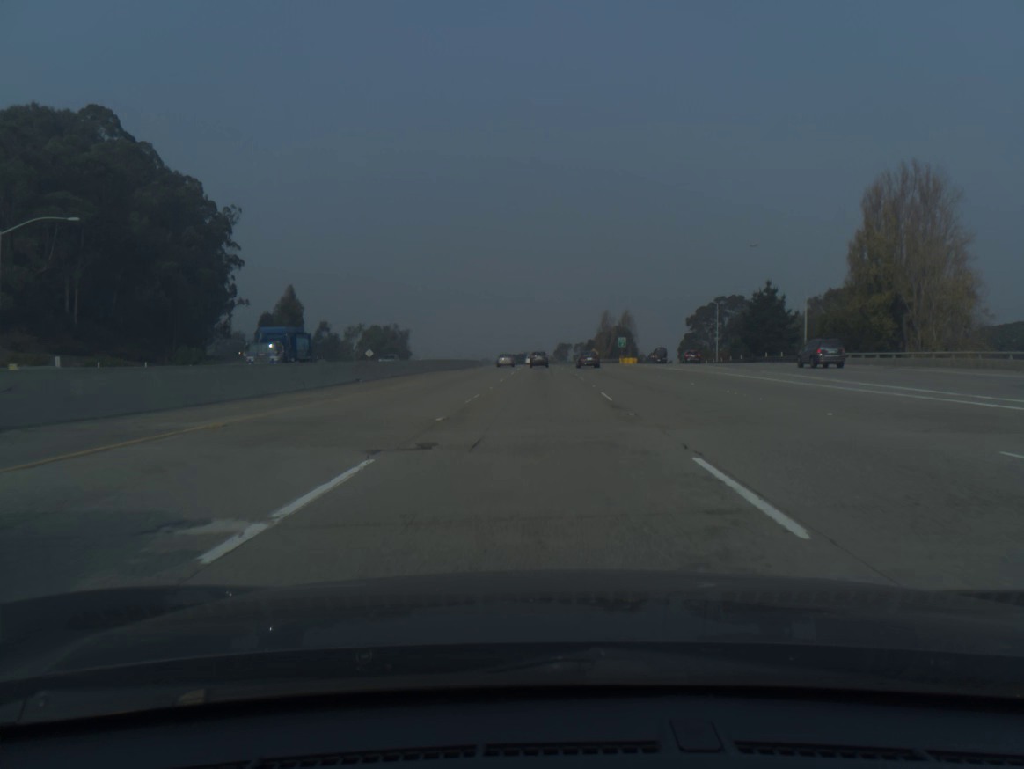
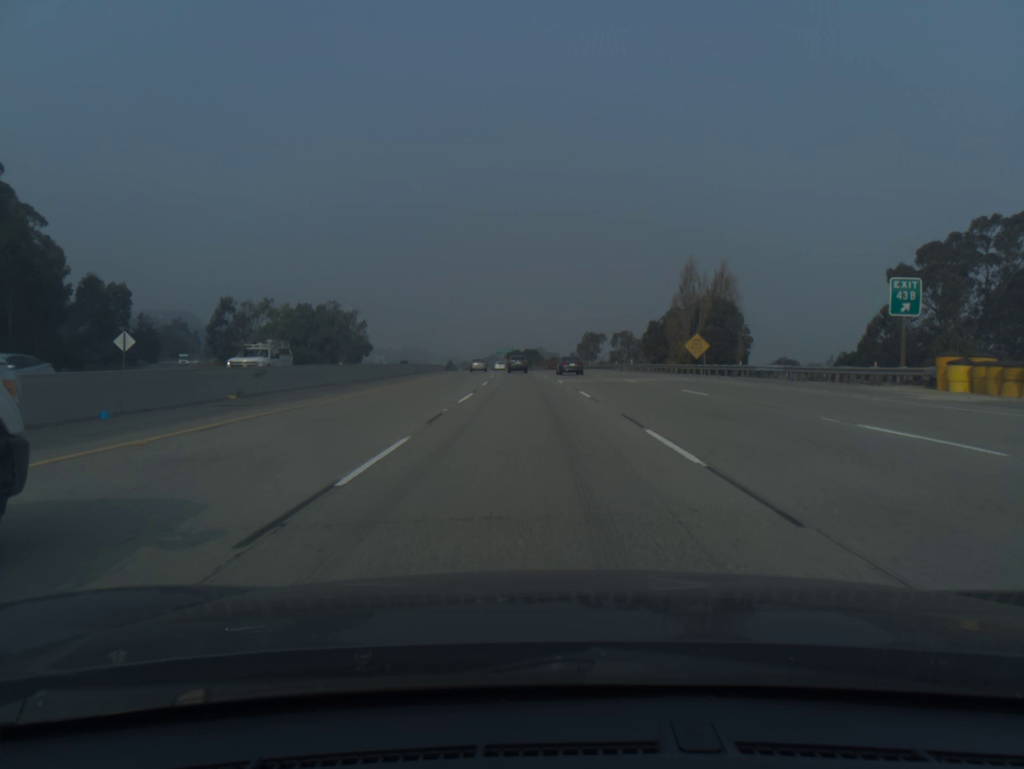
(-0.4, +99.1) m; -1°
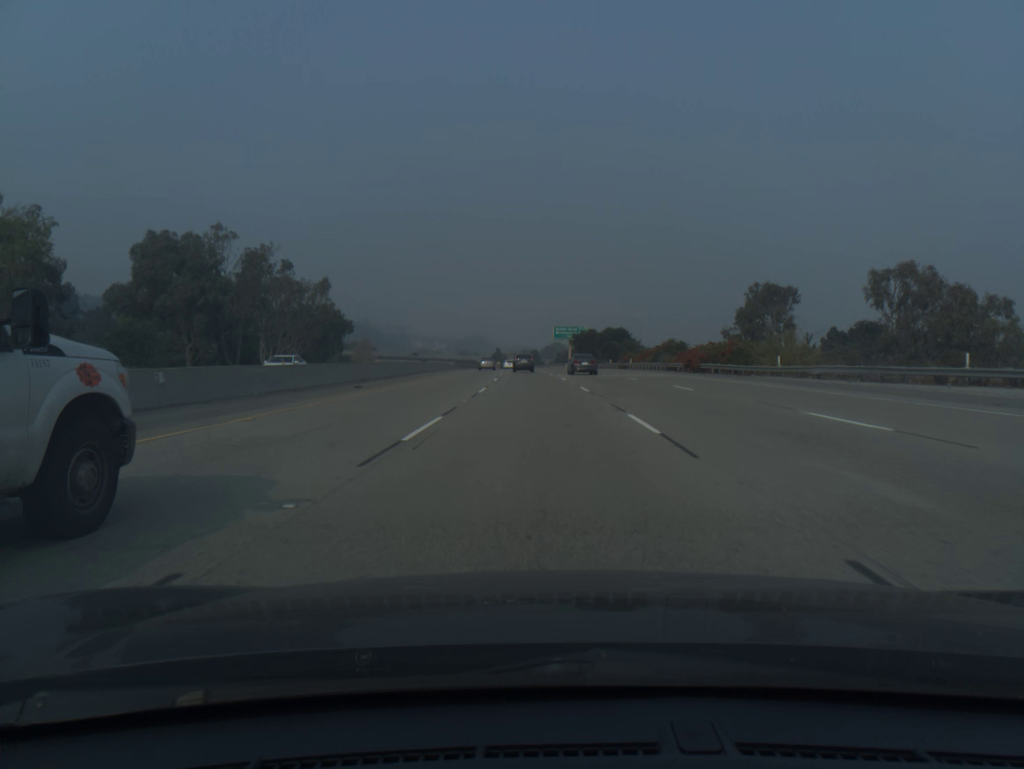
(-4.2, +98.7) m; -5°
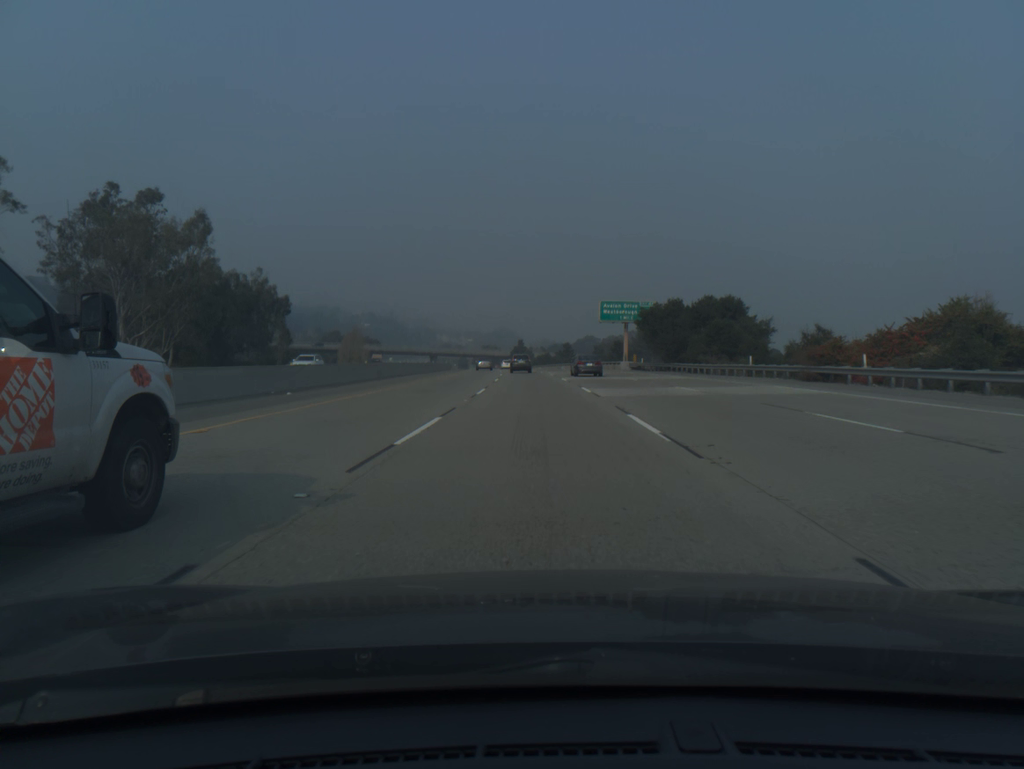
(-1.0, +58.2) m; -2°
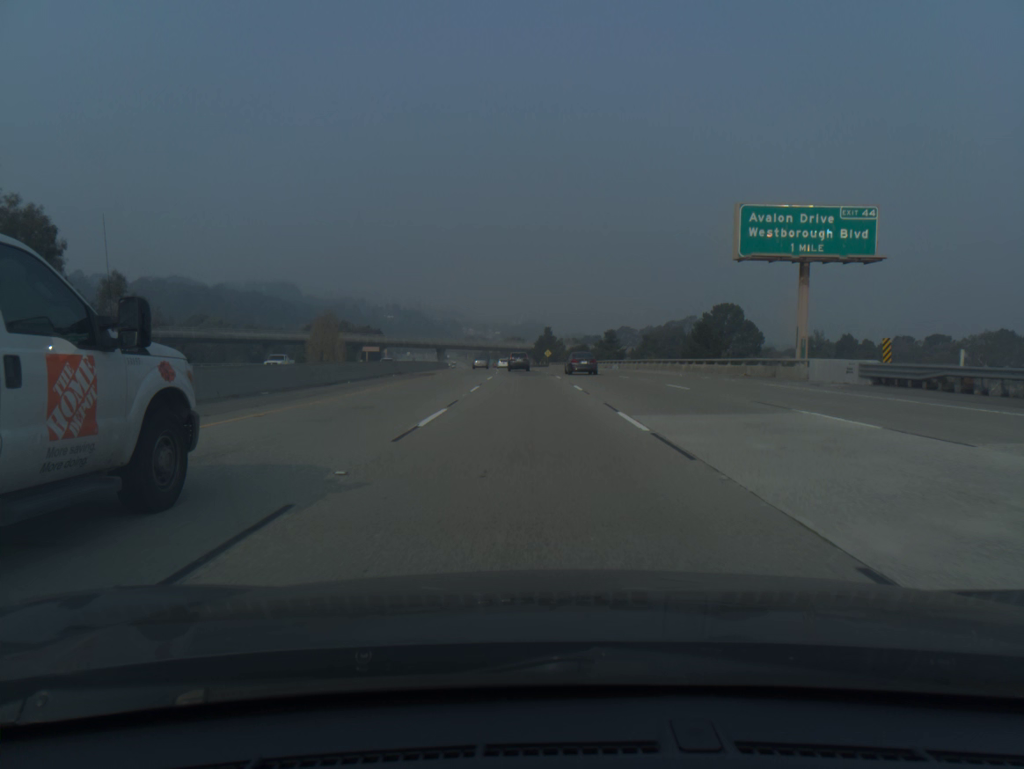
(-1.1, +57.7) m; -2°
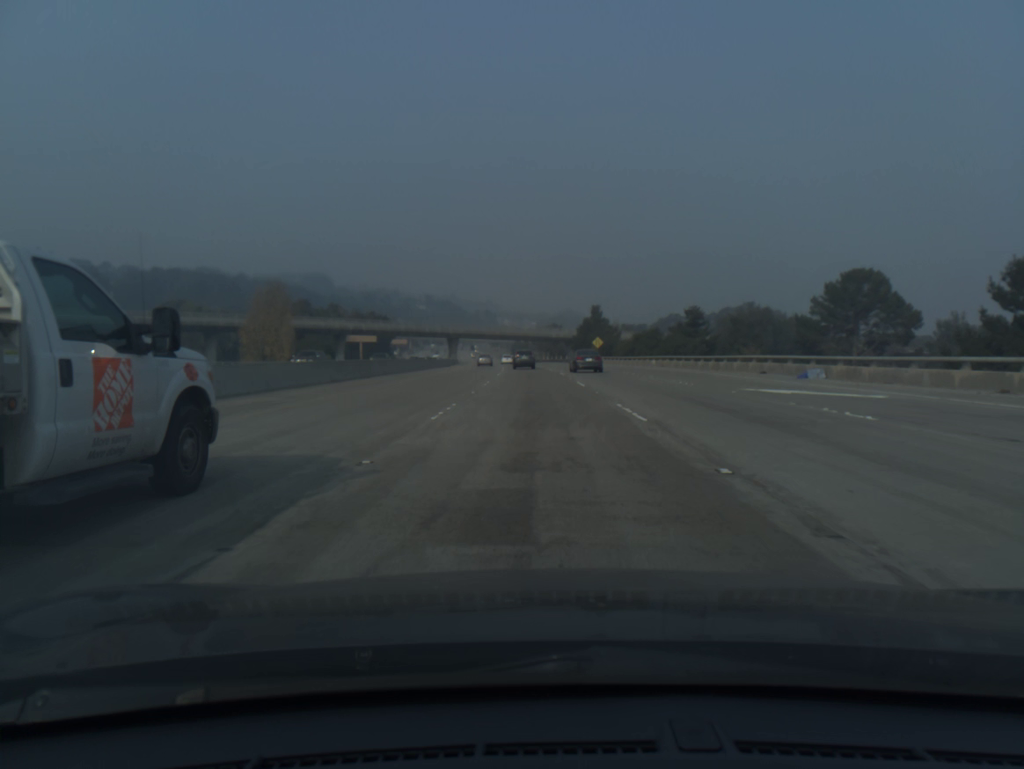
(-1.3, +57.5) m; -3°
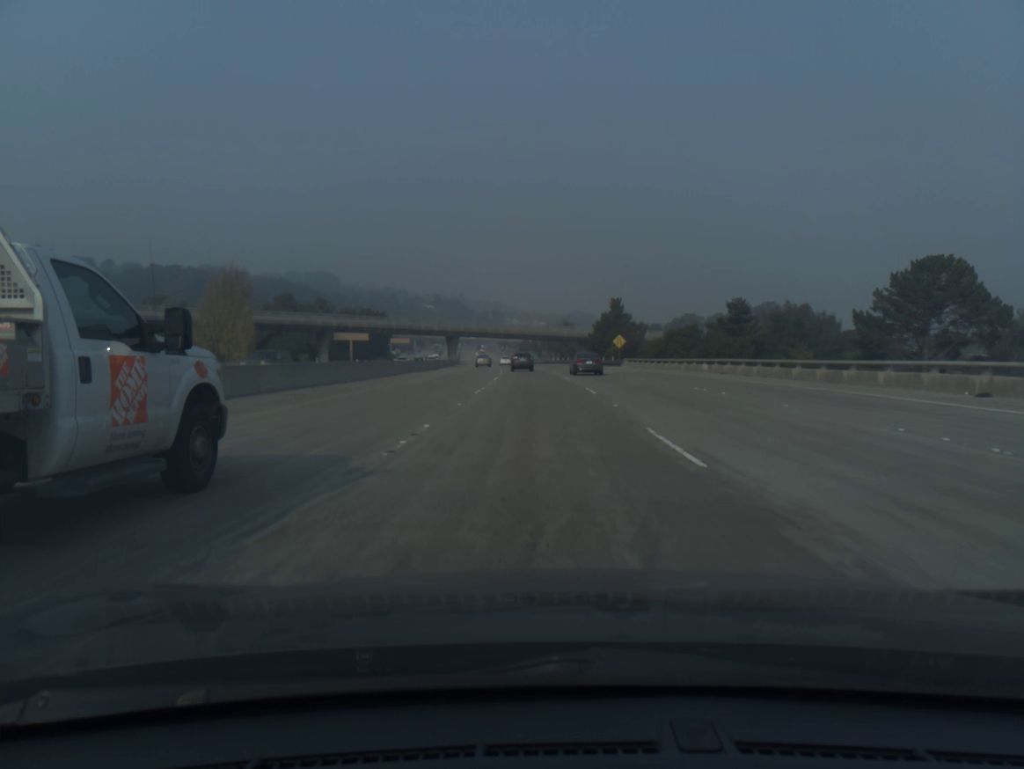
(-0.2, +19.1) m; -1°
